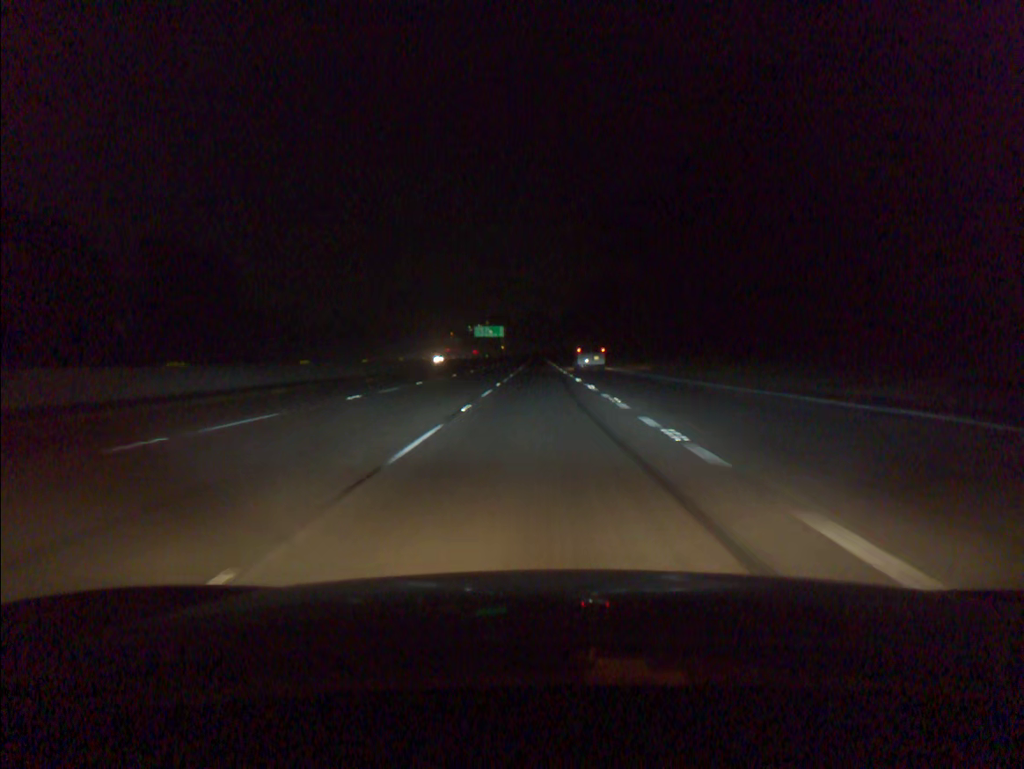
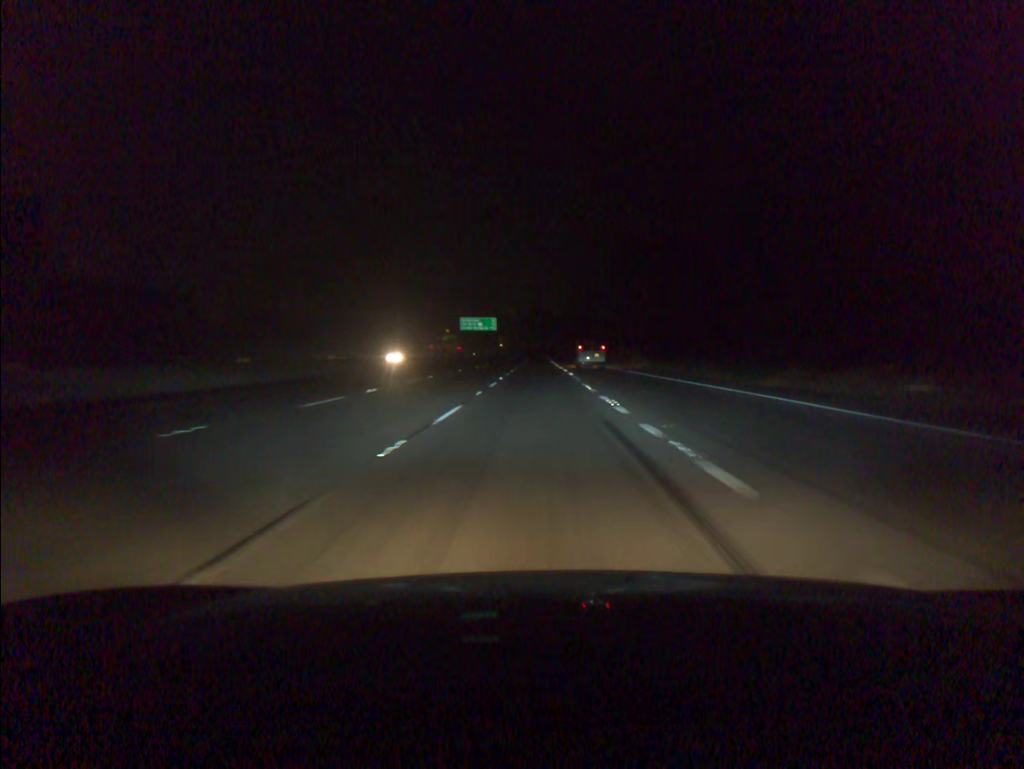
(+0.1, +37.5) m; 0°
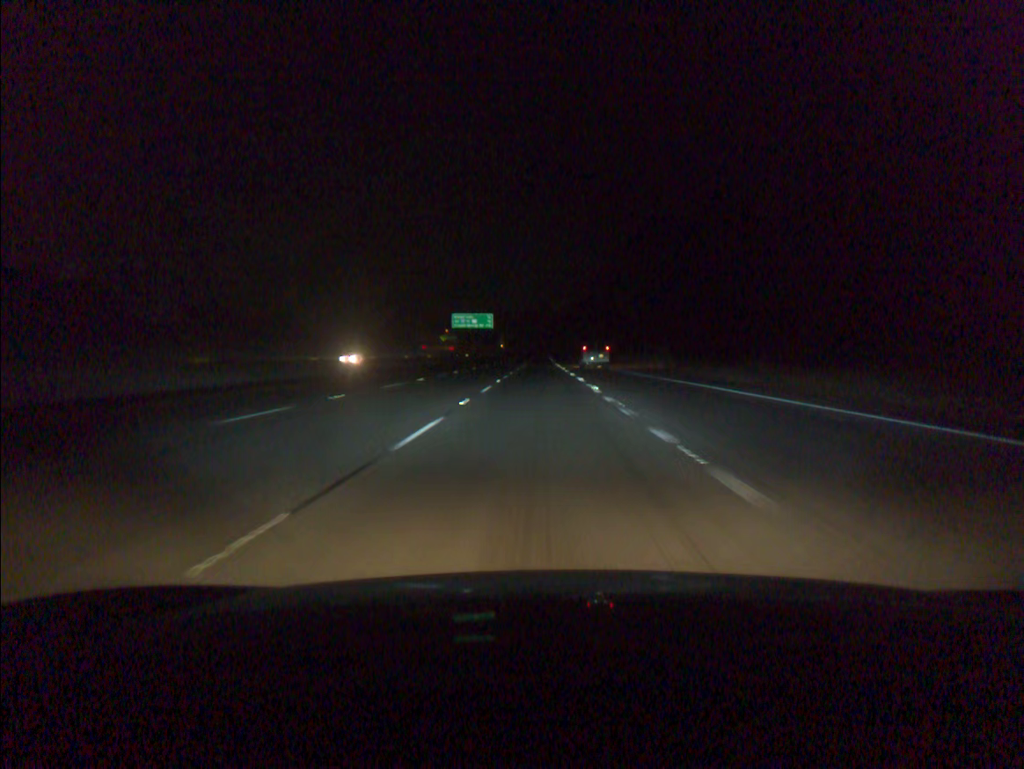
(0.0, +18.7) m; 0°
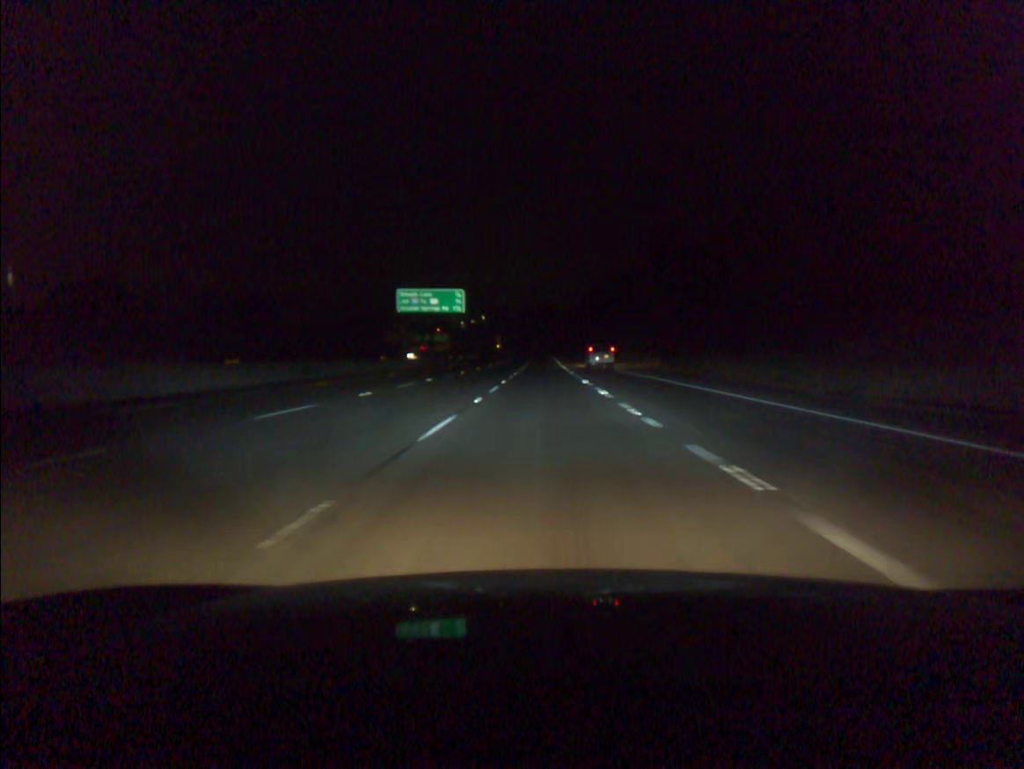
(-0.1, +55.9) m; 0°
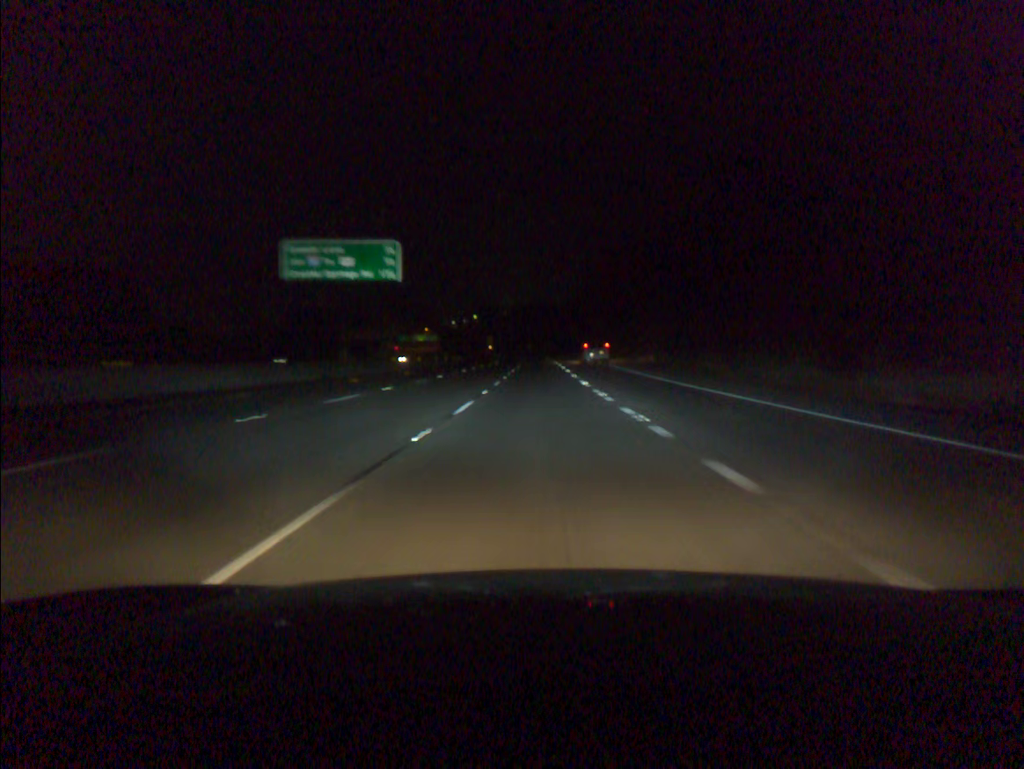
(+0.1, +37.3) m; 0°
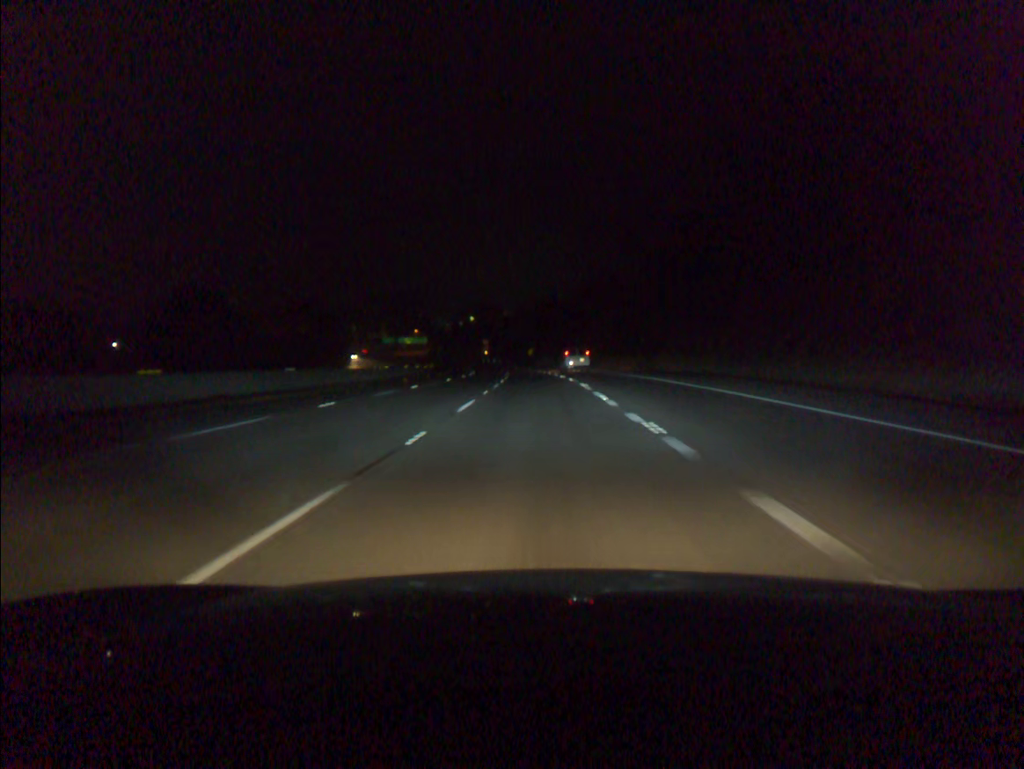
(-0.1, +56.1) m; 0°
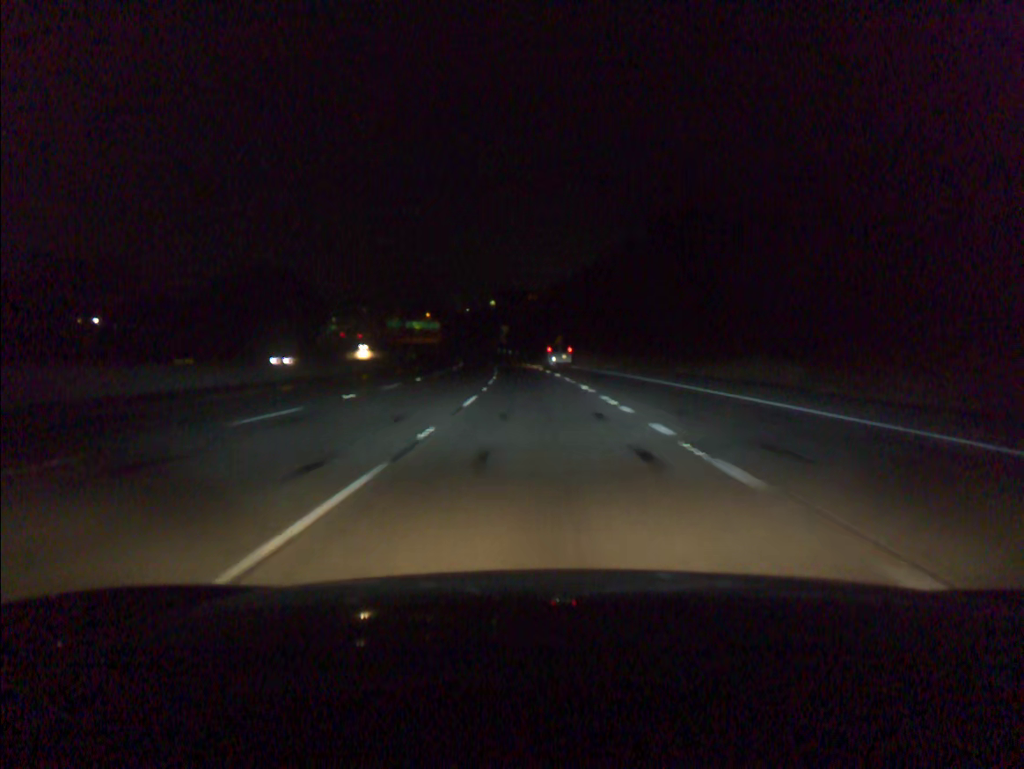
(-0.8, +56.1) m; -2°
